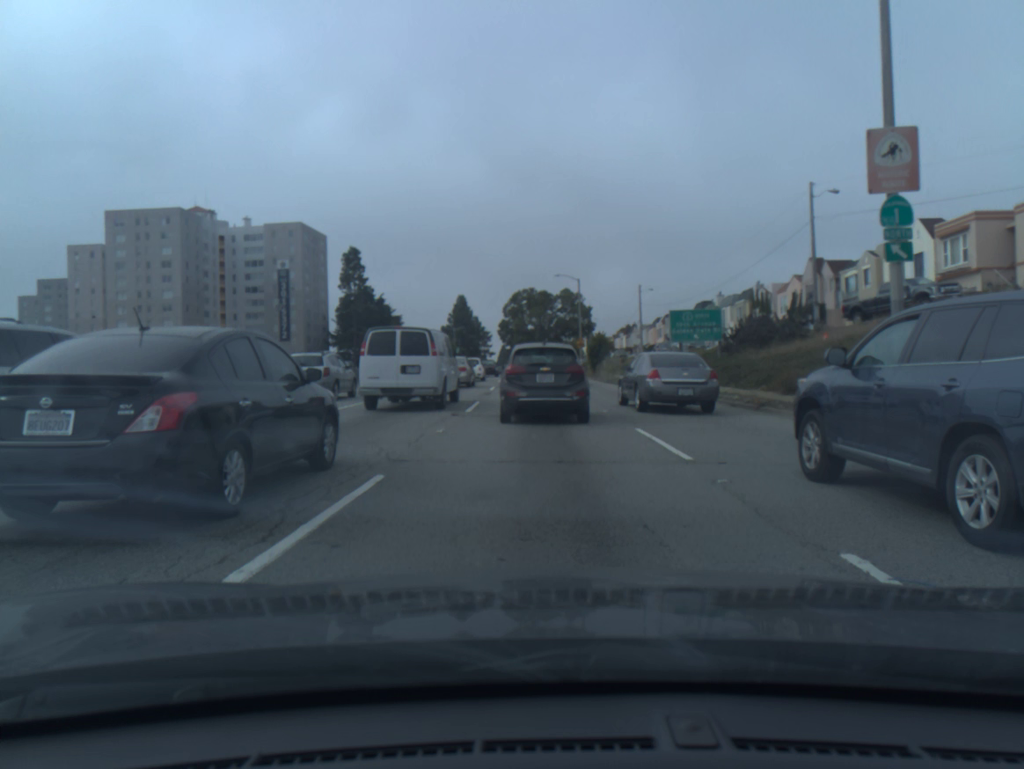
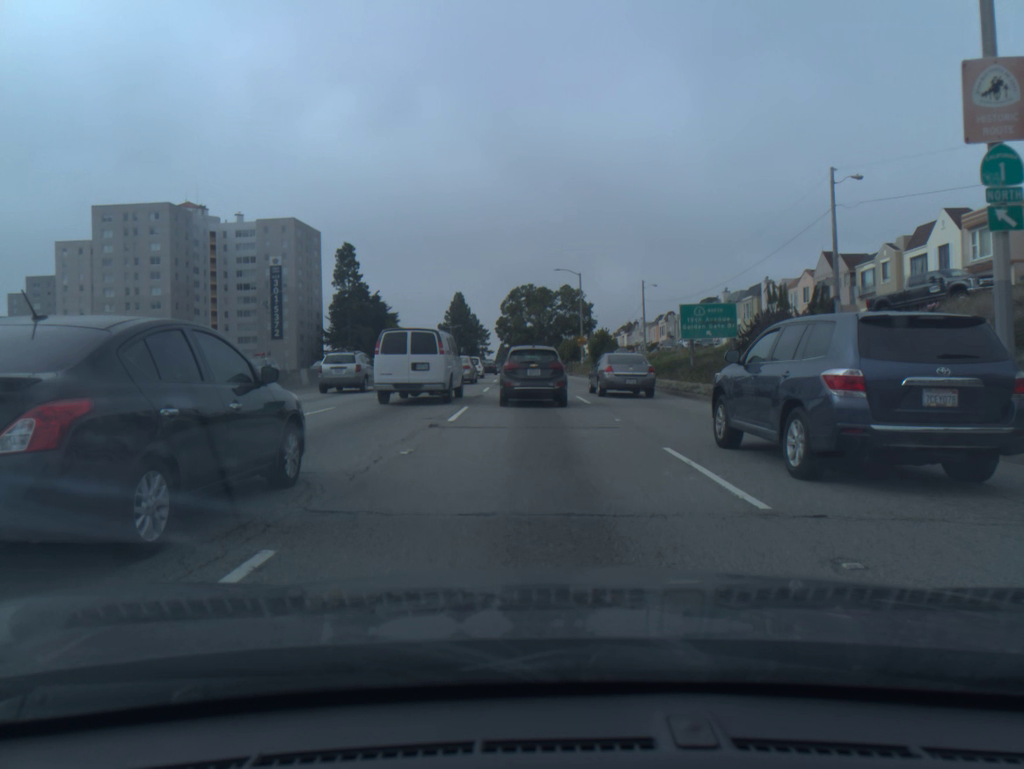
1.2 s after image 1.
(0.0, +3.2) m; -1°
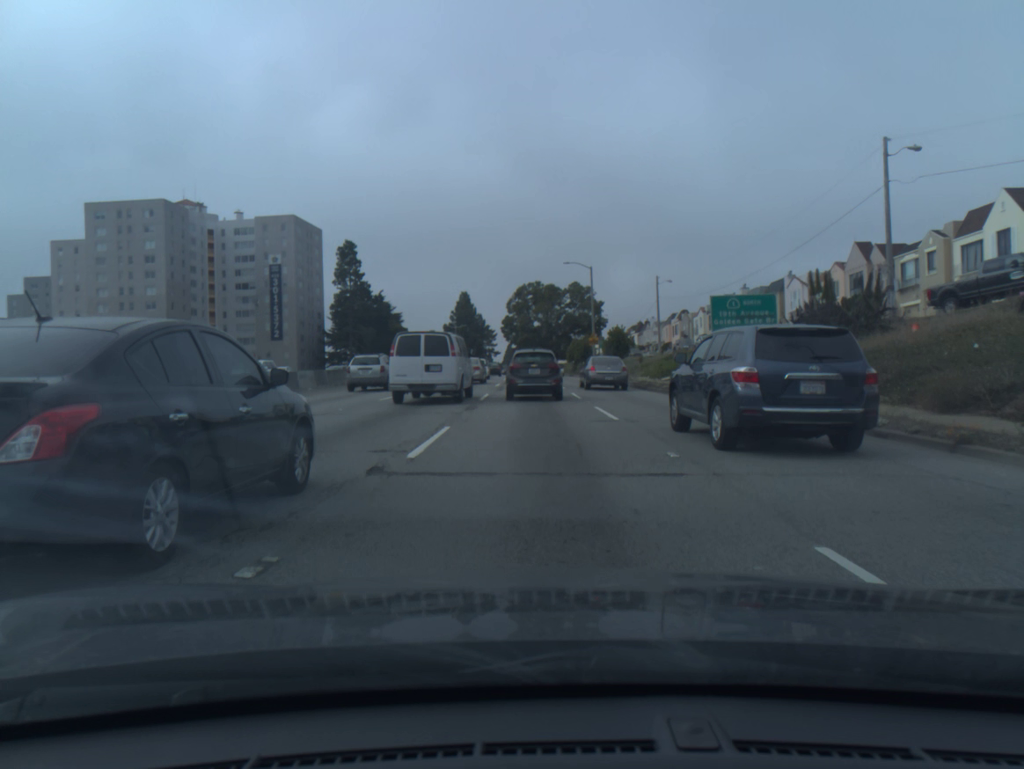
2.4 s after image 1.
(0.0, +5.5) m; -1°
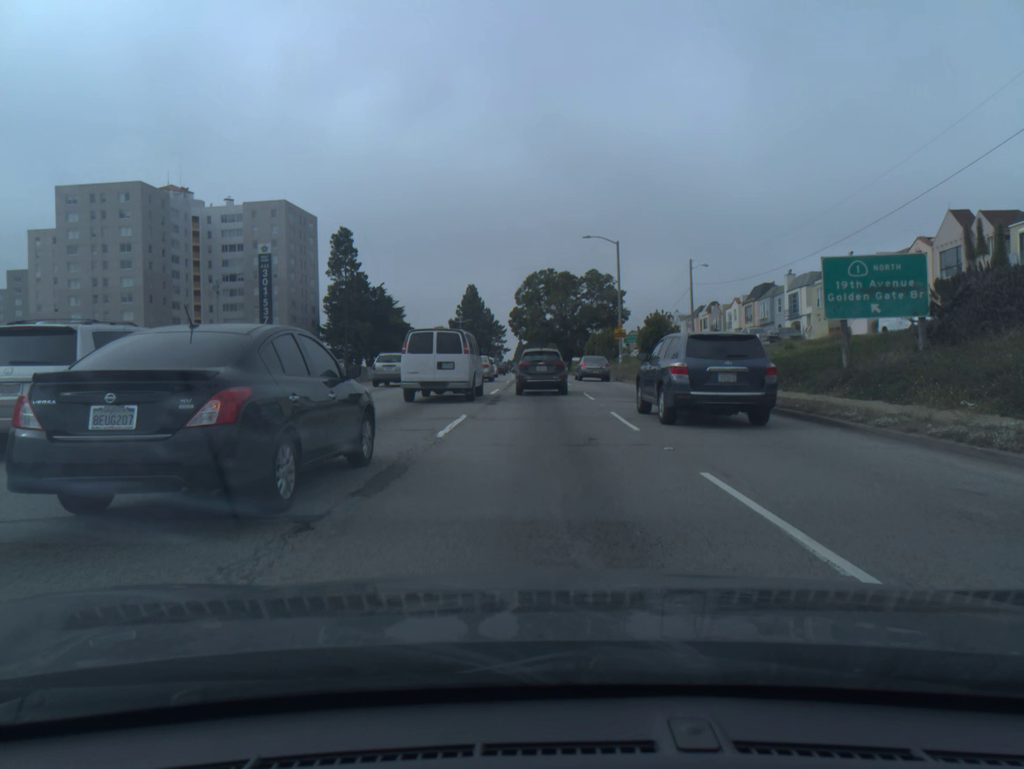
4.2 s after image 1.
(-0.1, +12.3) m; -1°
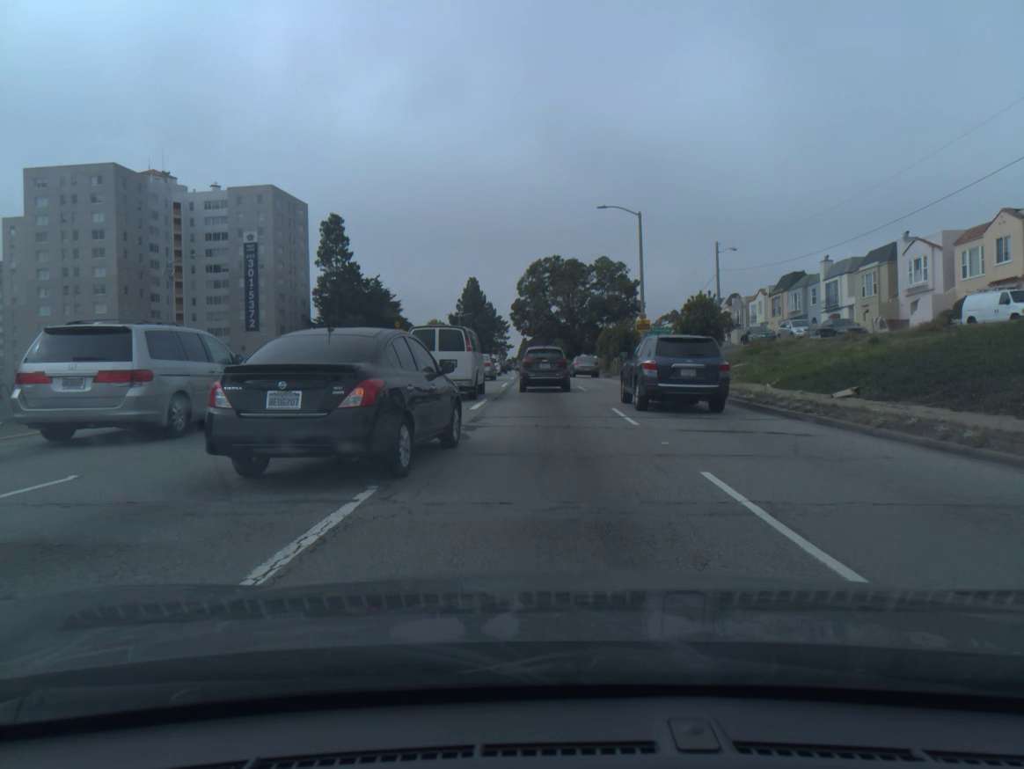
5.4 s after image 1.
(0.0, +9.4) m; 0°
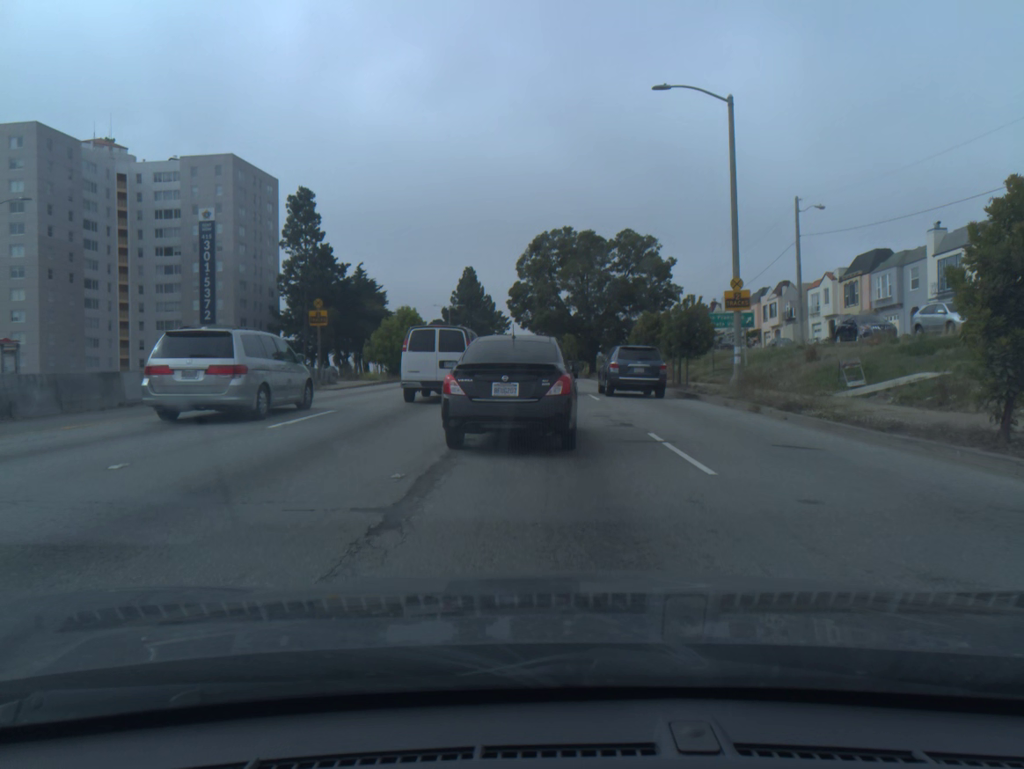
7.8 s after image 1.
(-0.1, +19.6) m; 0°
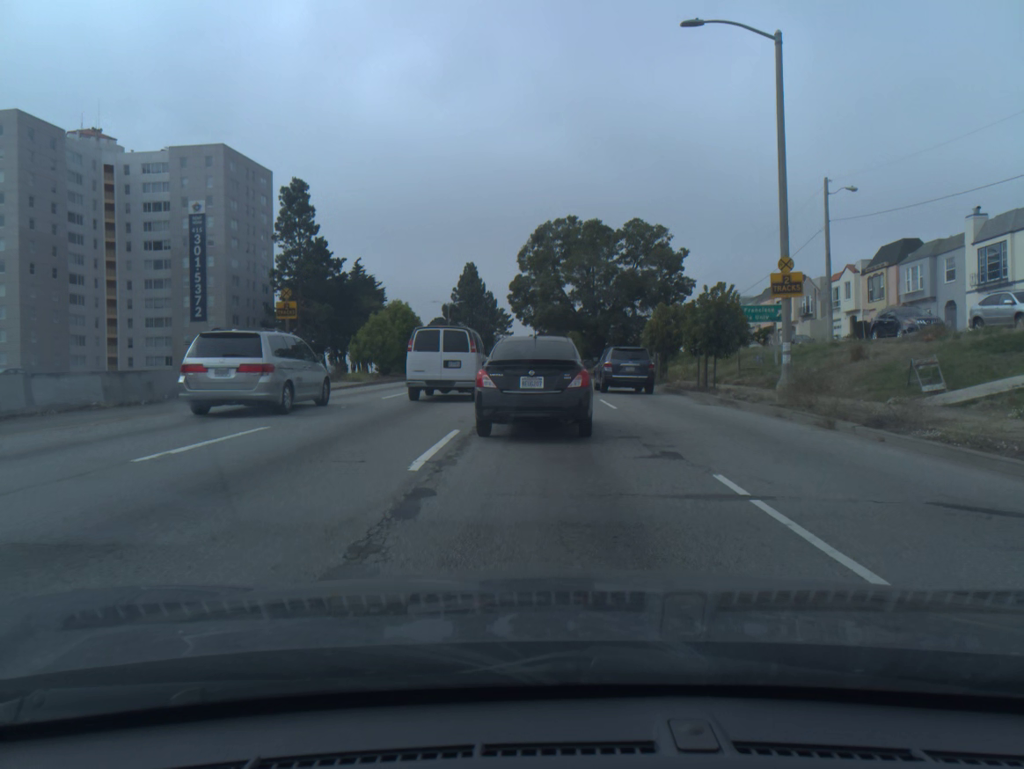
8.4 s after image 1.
(0.0, +4.6) m; 0°
